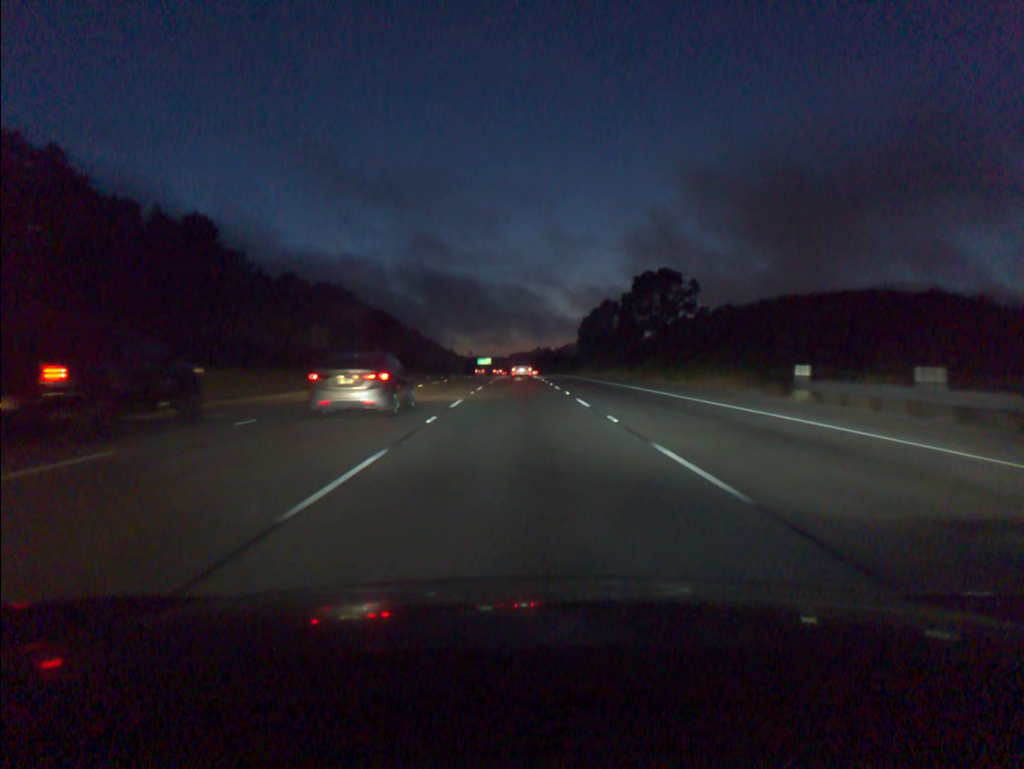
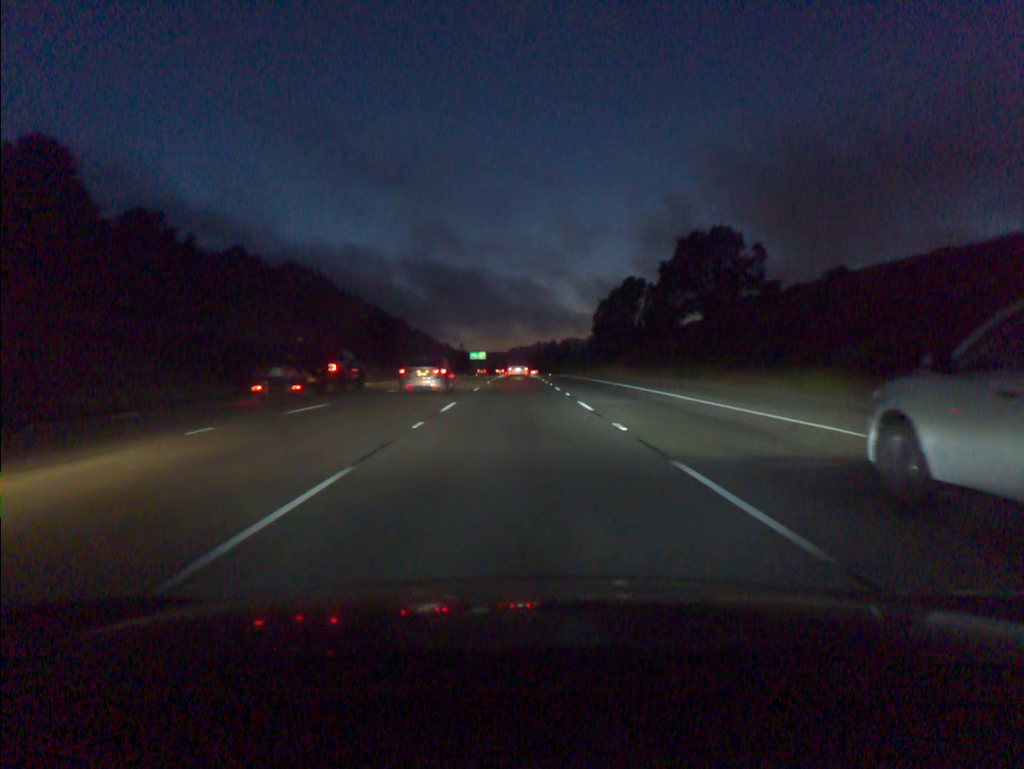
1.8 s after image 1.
(+0.1, +45.9) m; 0°
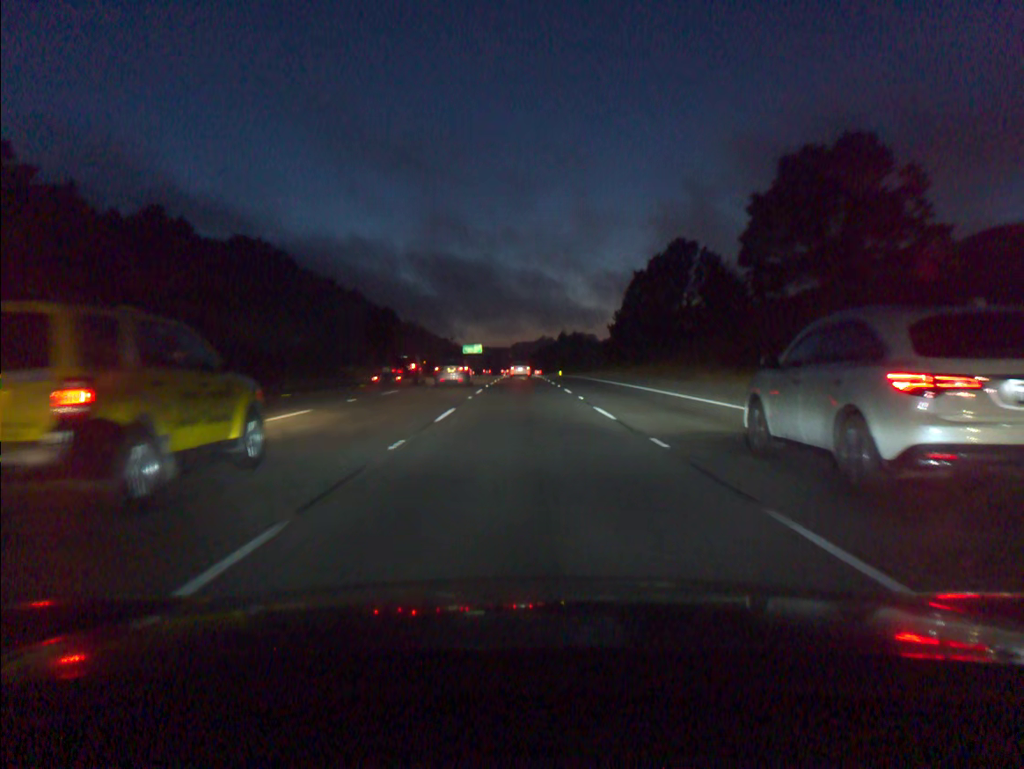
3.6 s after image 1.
(-0.2, +46.8) m; 0°
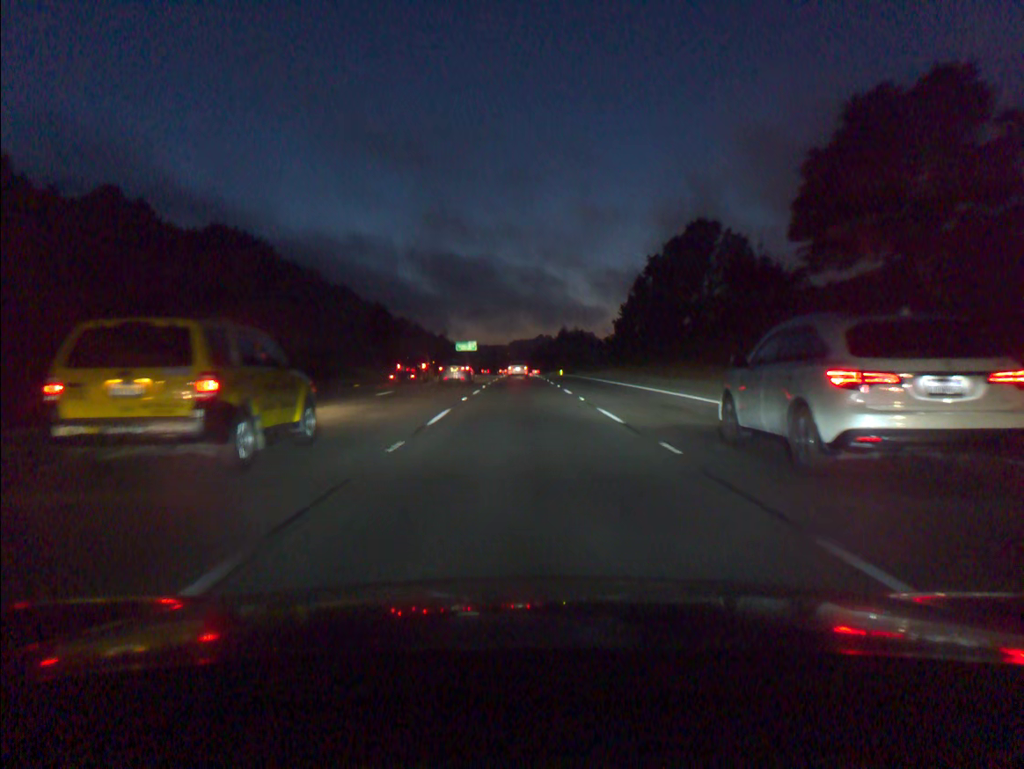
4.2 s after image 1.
(0.0, +15.7) m; 0°
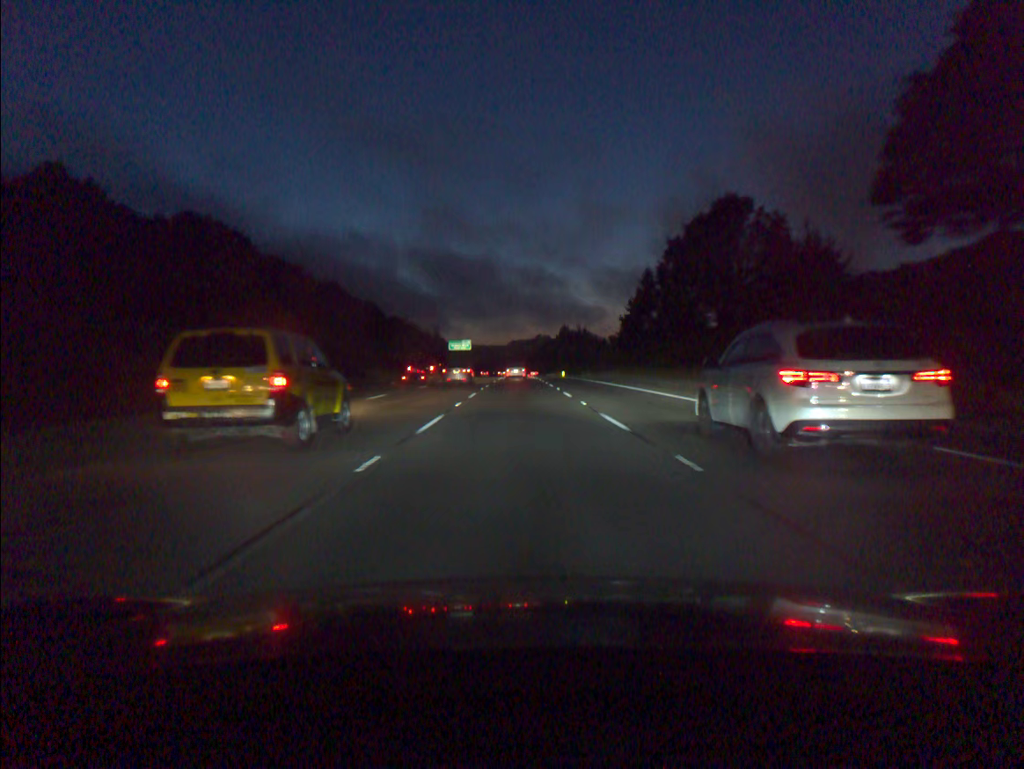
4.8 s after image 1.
(0.0, +15.8) m; 0°
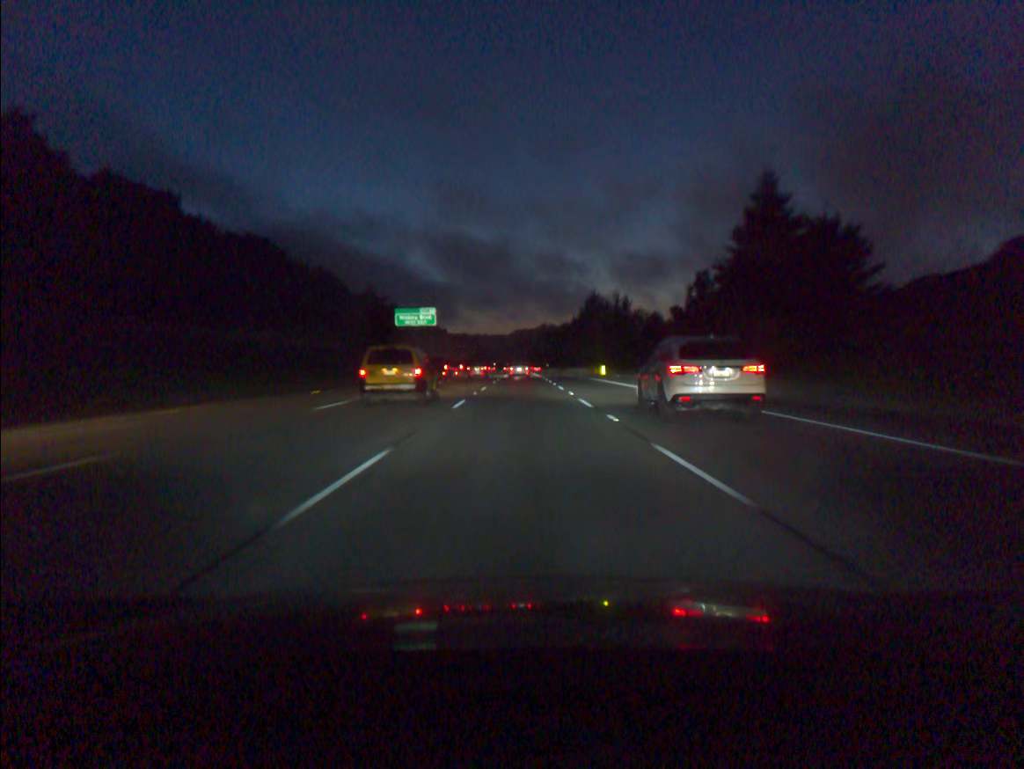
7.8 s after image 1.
(-0.1, +80.6) m; 0°
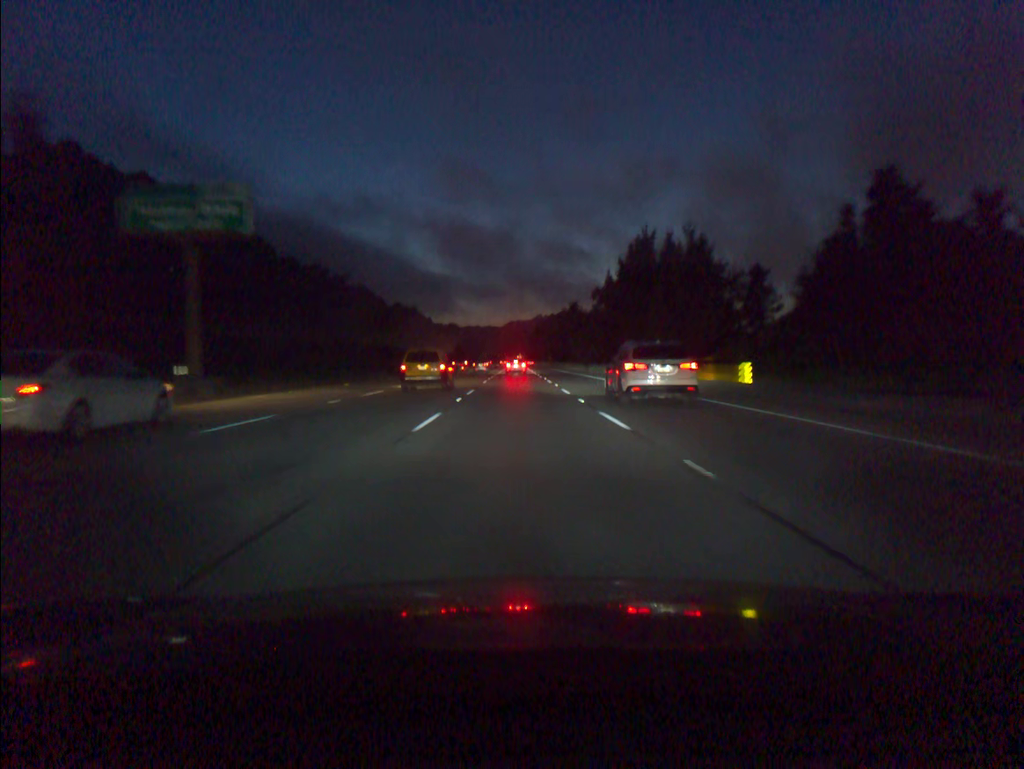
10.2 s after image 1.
(+0.1, +65.8) m; 0°
